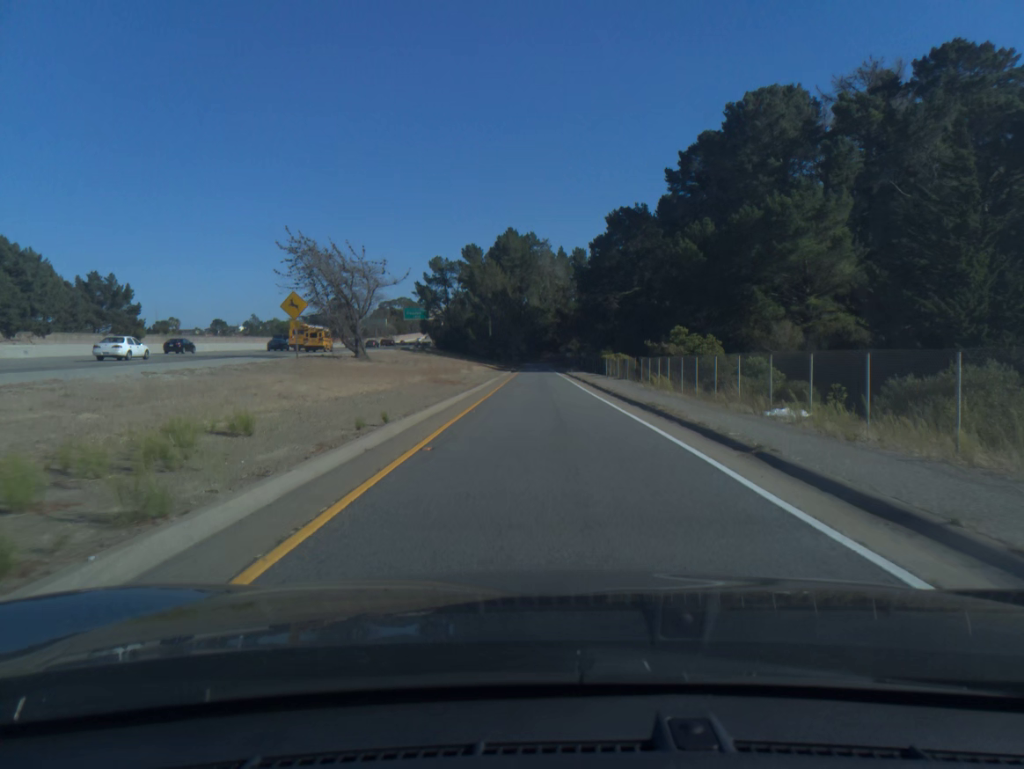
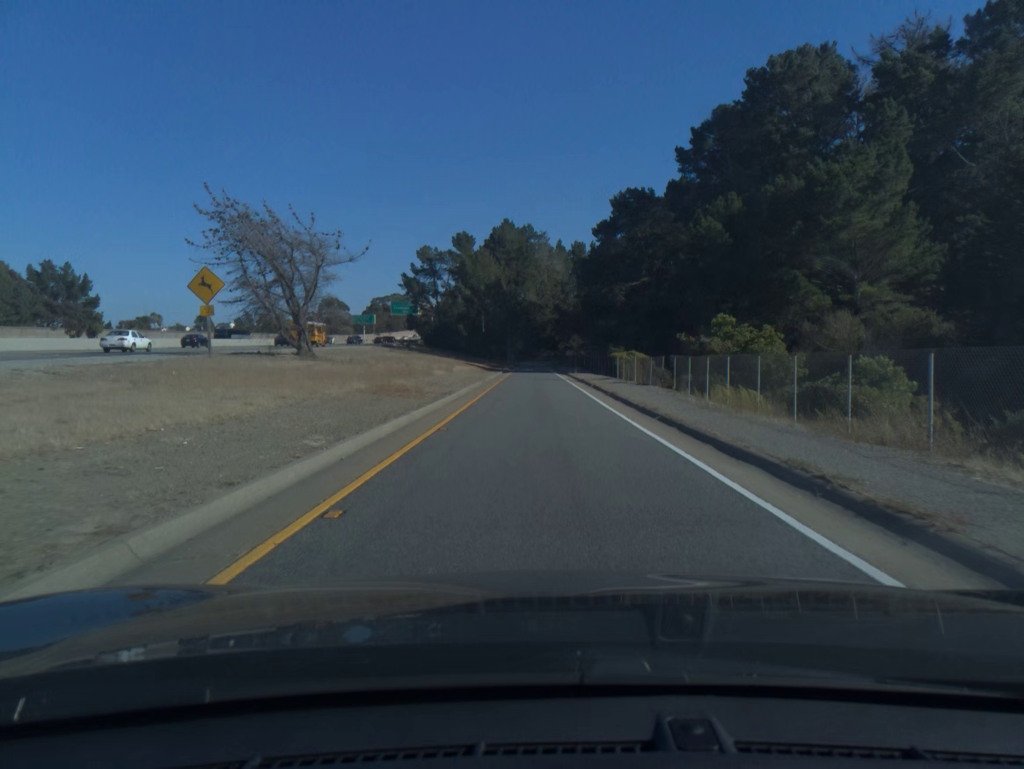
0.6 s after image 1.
(0.0, +11.7) m; 0°
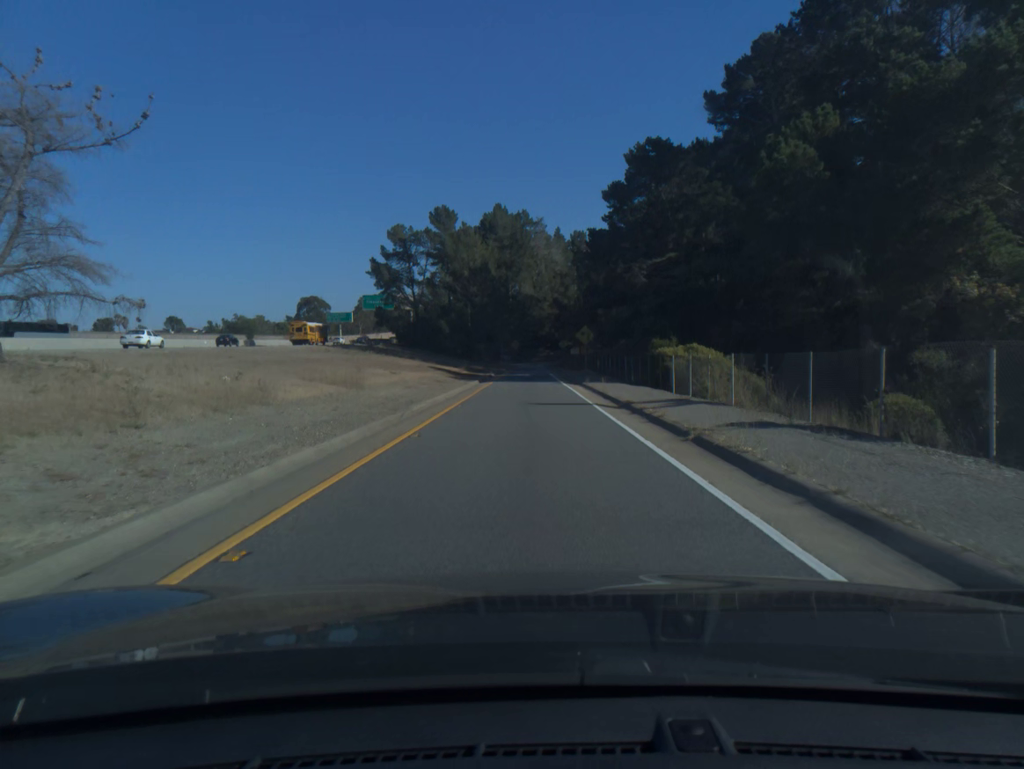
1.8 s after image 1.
(+0.1, +23.3) m; 0°
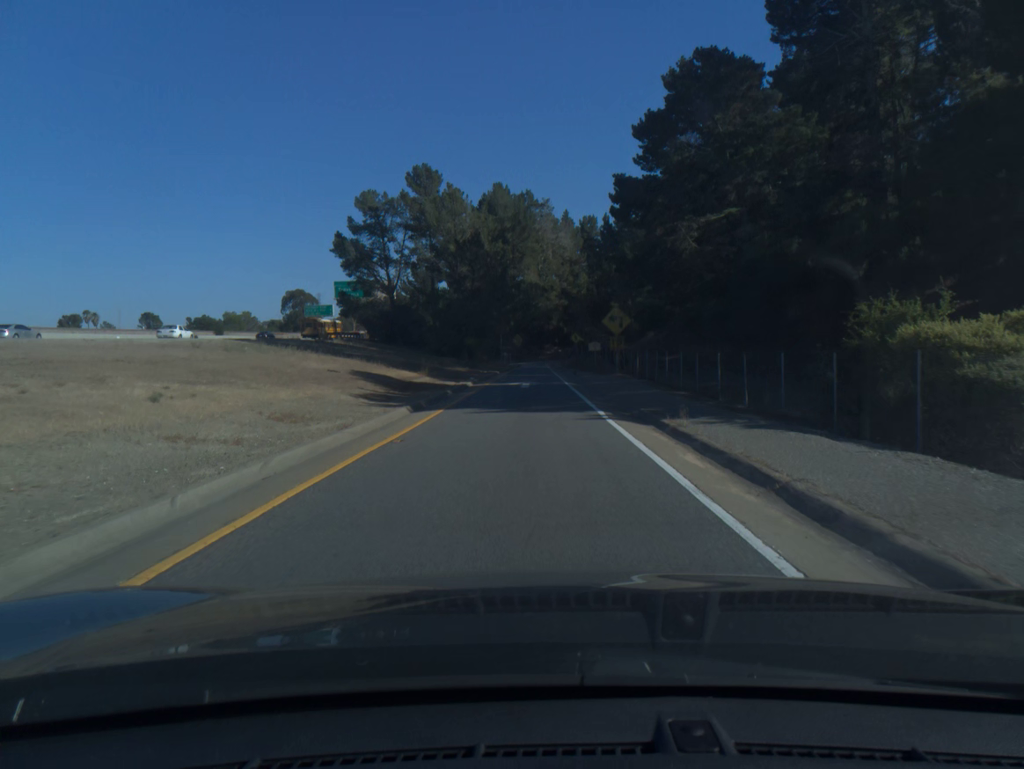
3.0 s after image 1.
(-0.1, +22.9) m; 0°
